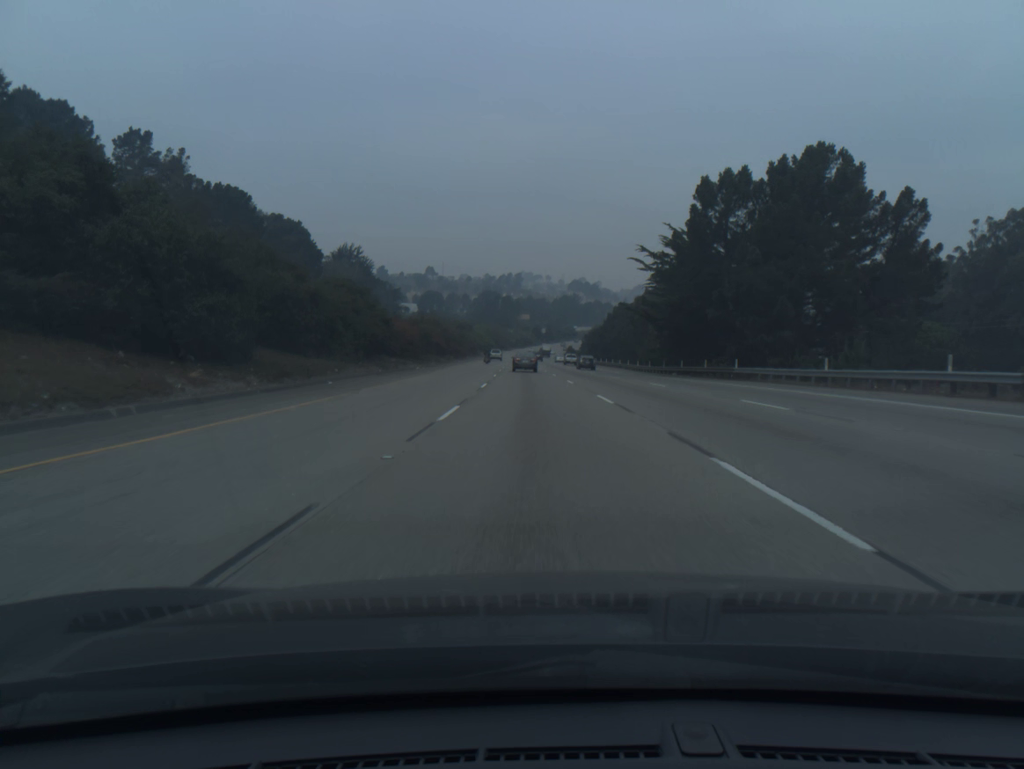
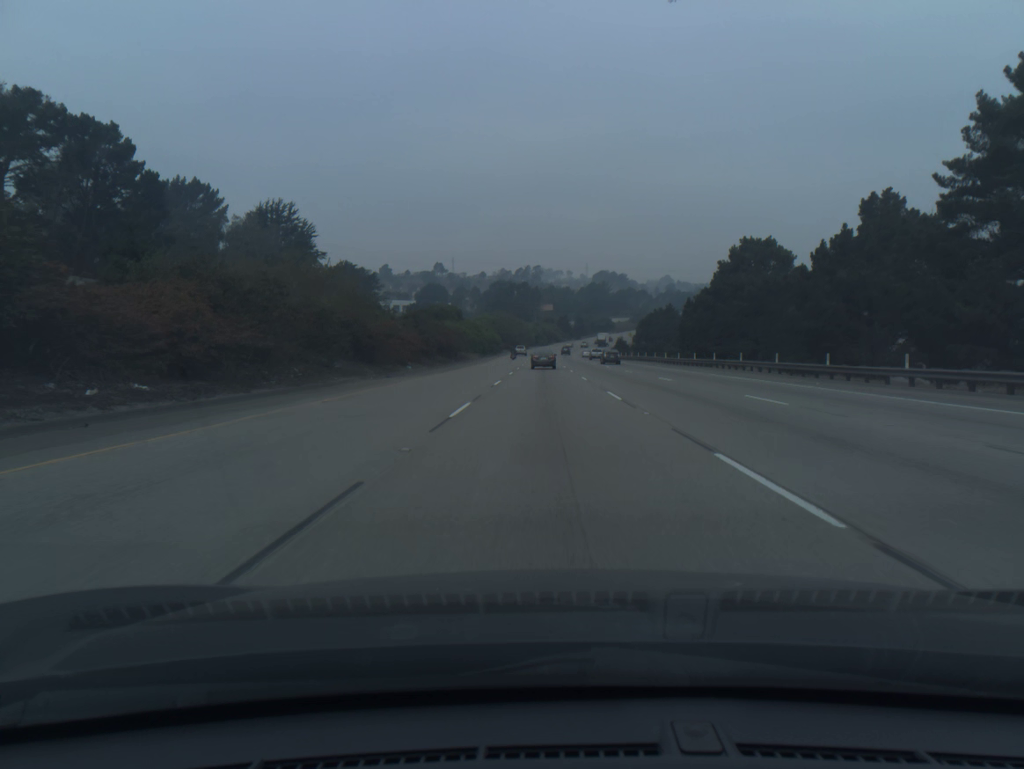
(-2.3, +87.0) m; -2°
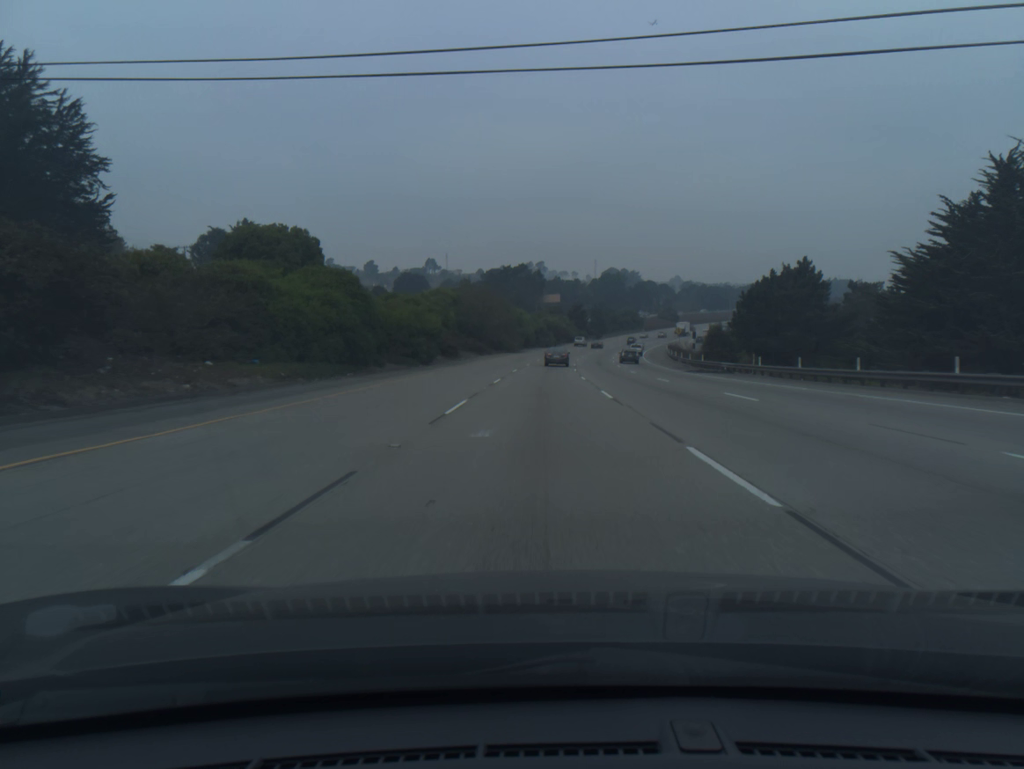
(+0.1, +86.8) m; 0°
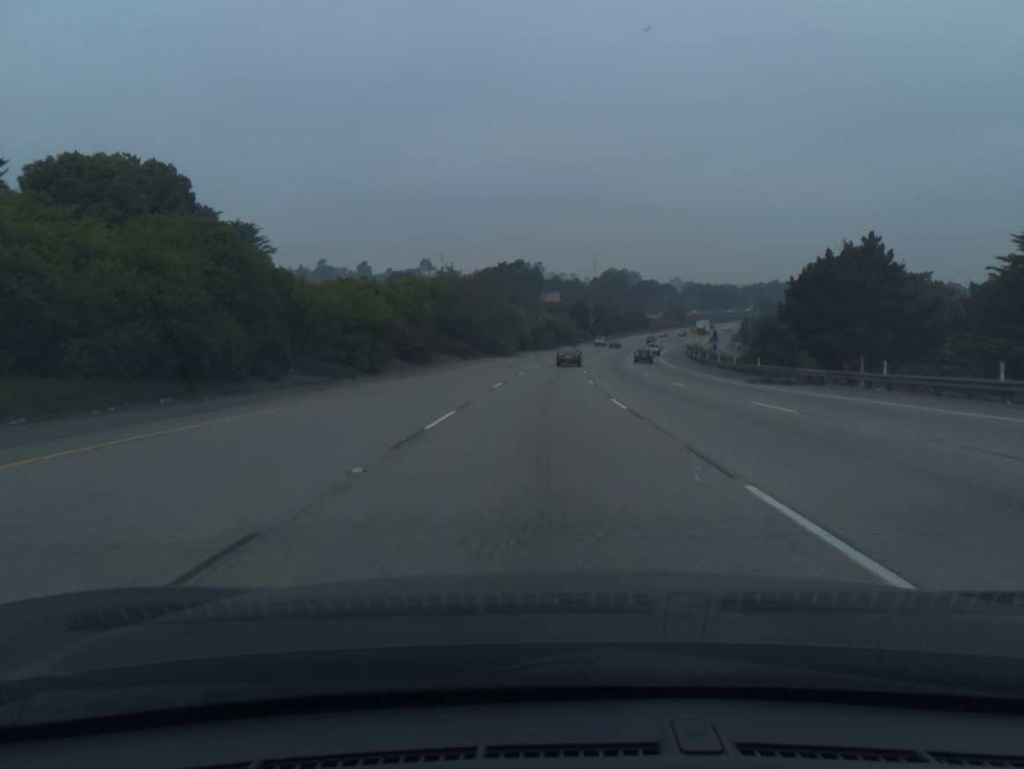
(0.0, +17.3) m; 0°
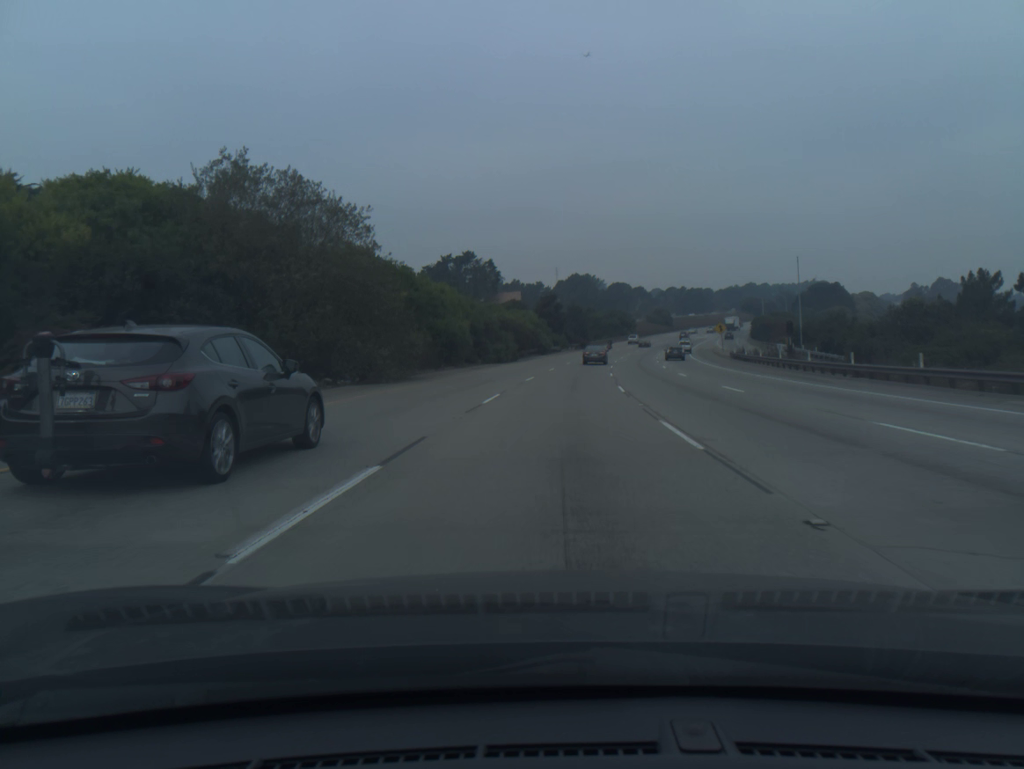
(+0.9, +51.8) m; +3°
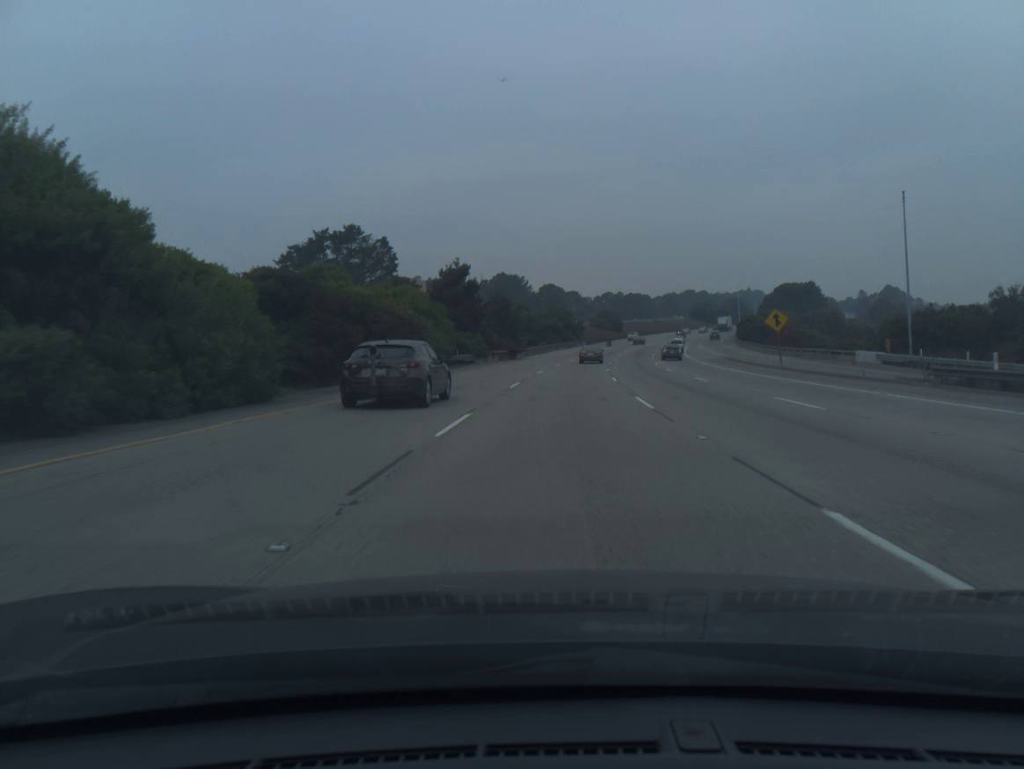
(+2.2, +51.5) m; +5°
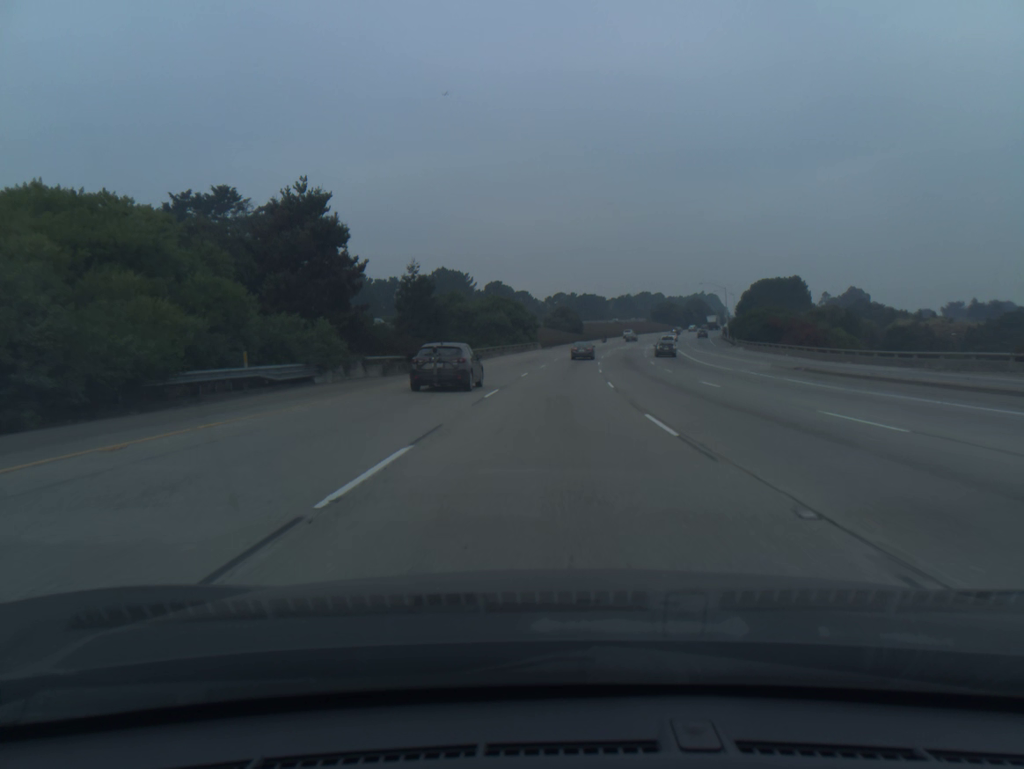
(+1.1, +34.3) m; +4°
